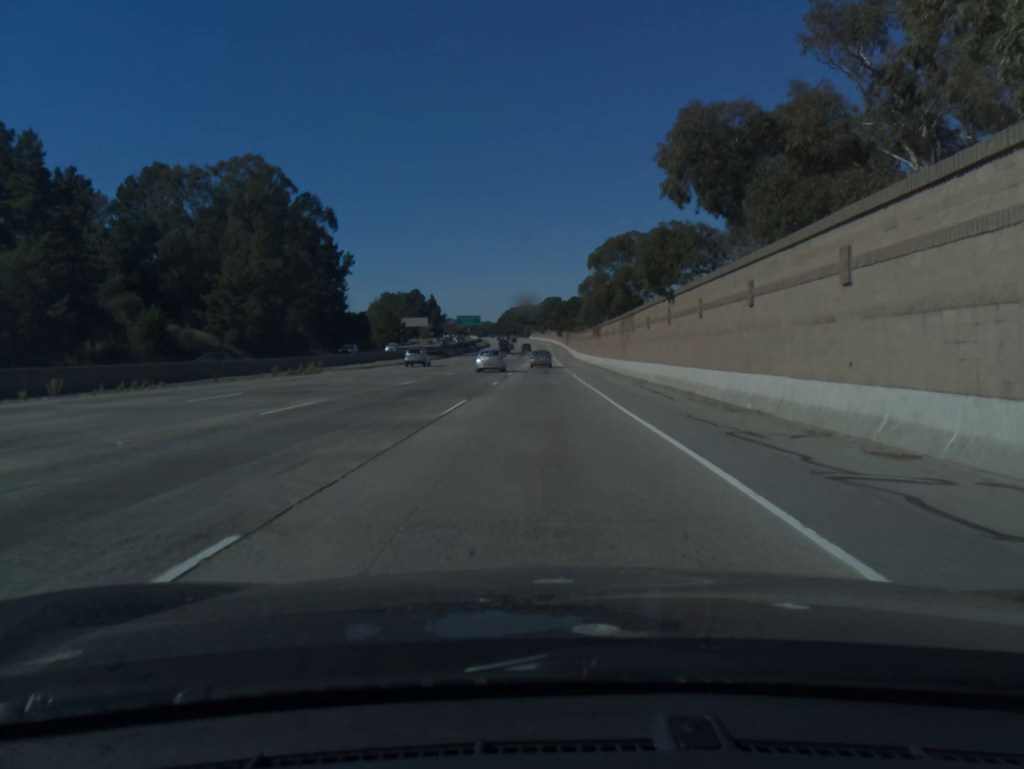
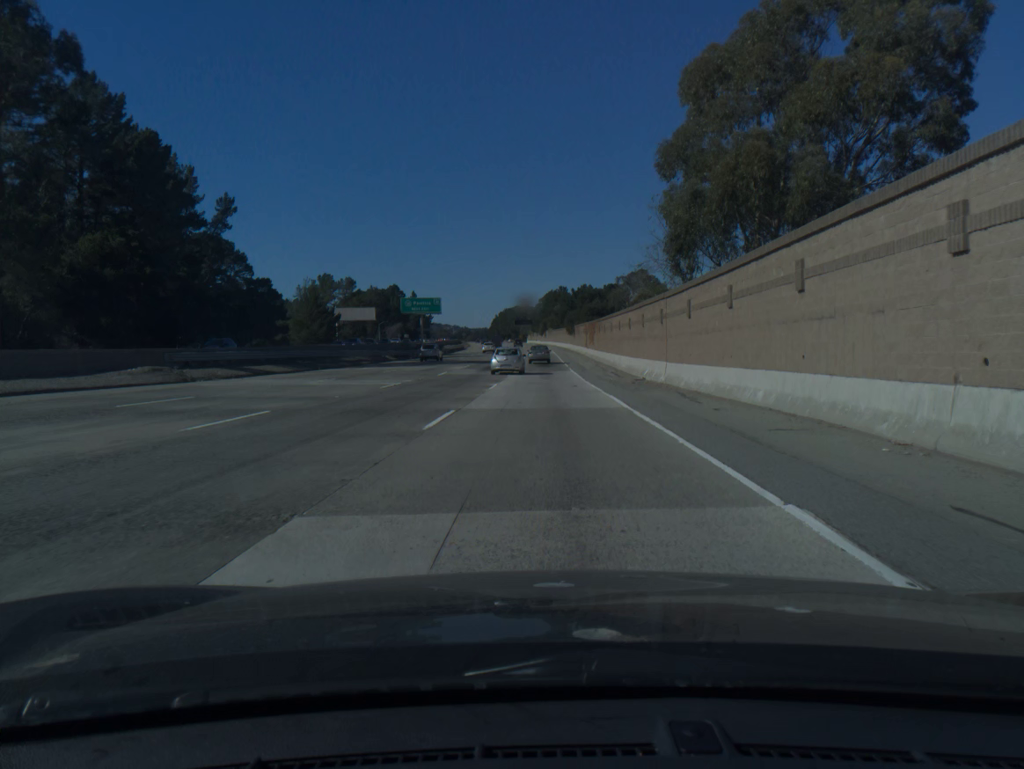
(0.0, +76.2) m; 0°
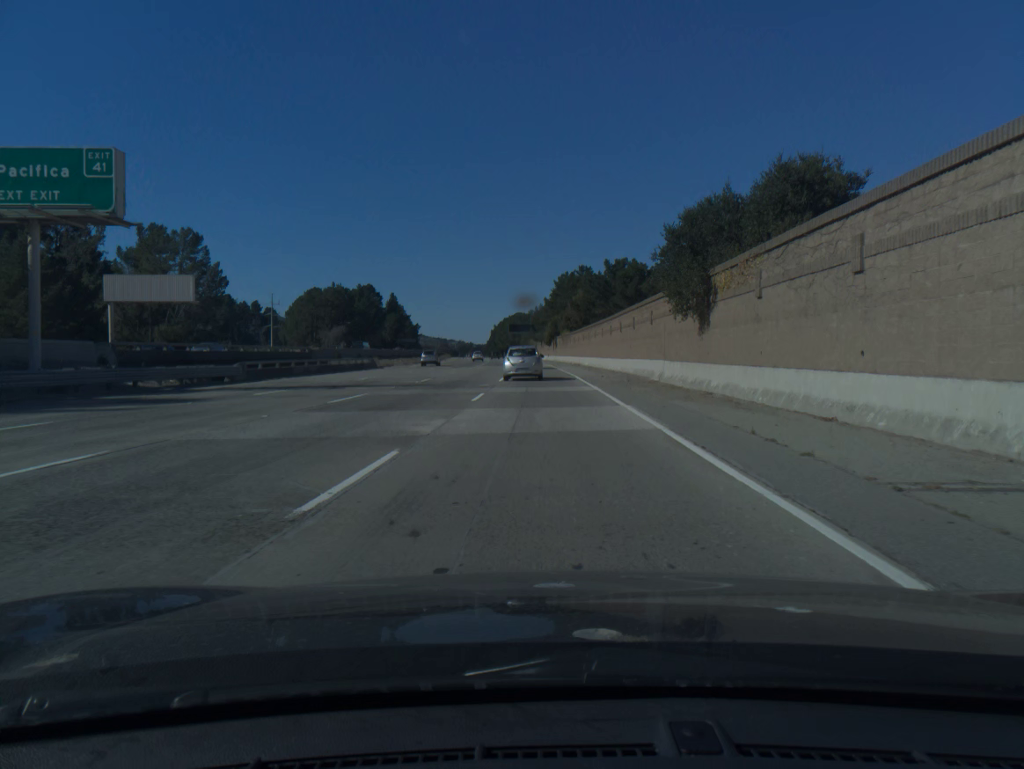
(-0.1, +94.1) m; -1°
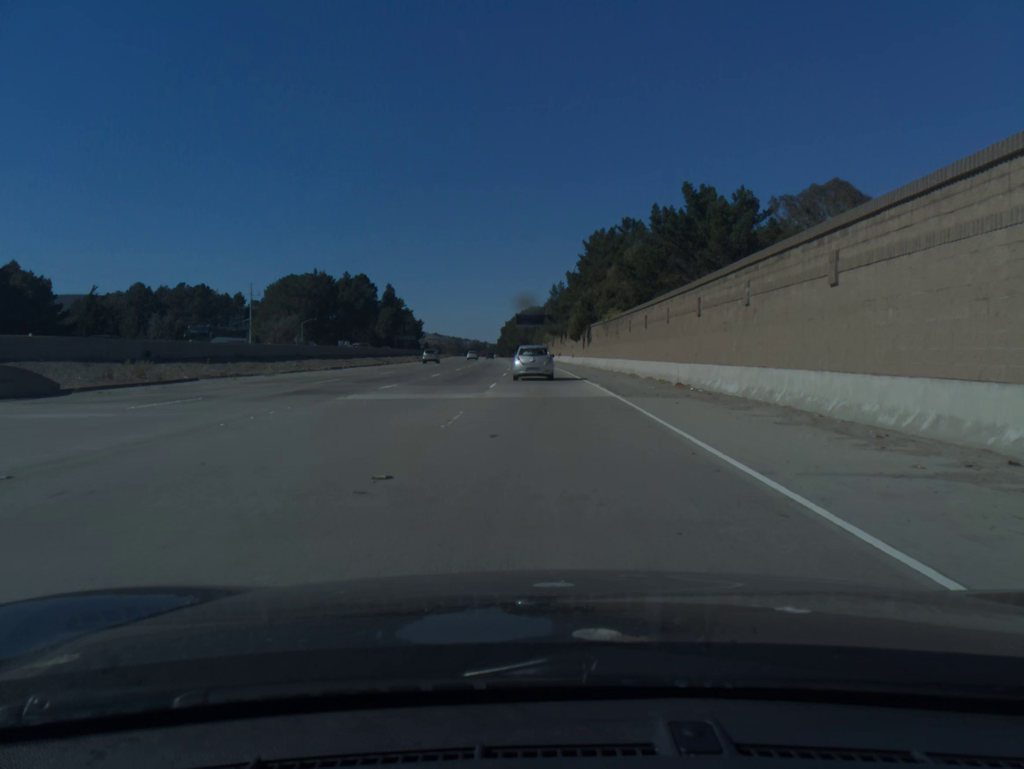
(-0.4, +53.0) m; -1°
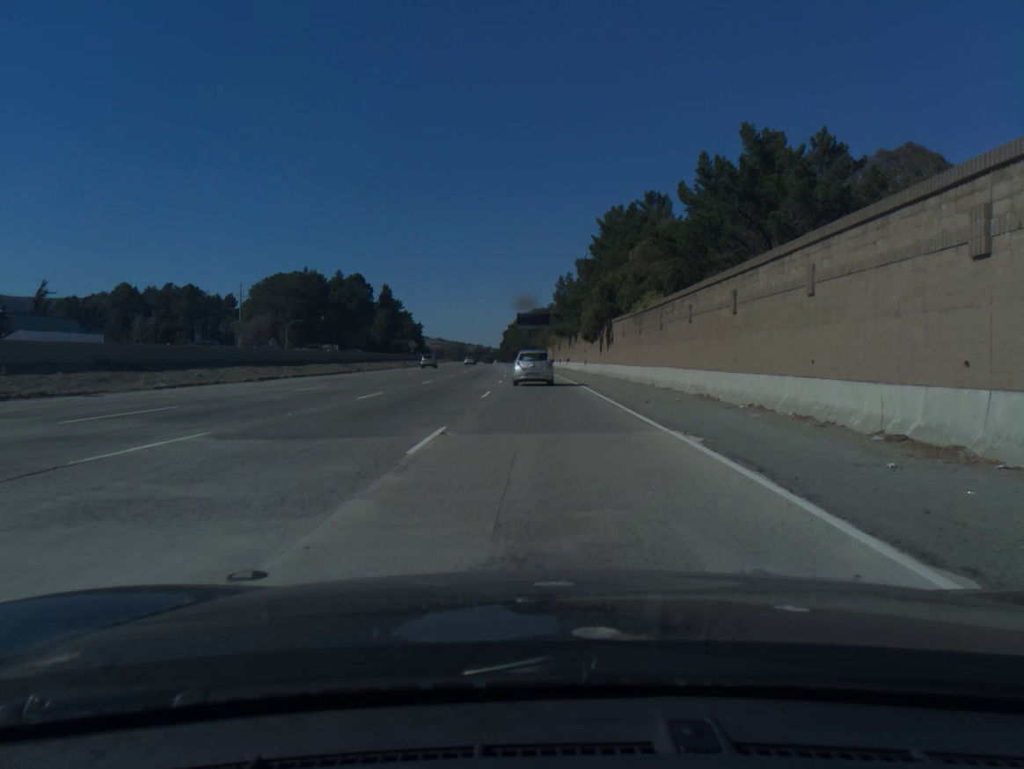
(-0.1, +17.2) m; 0°
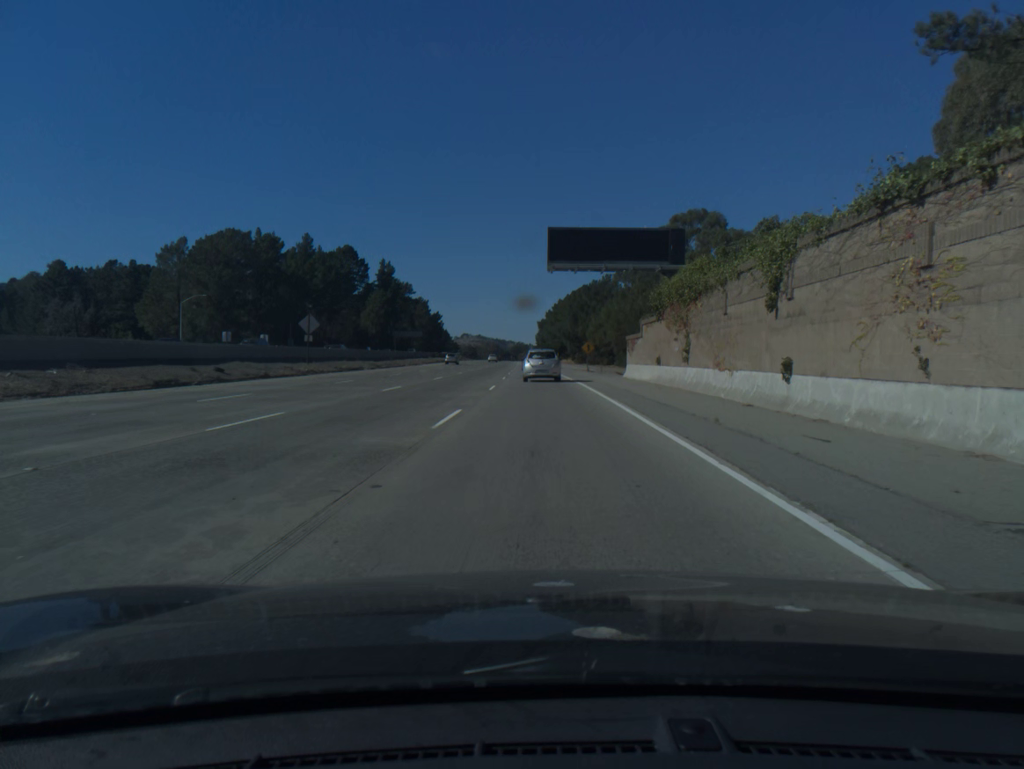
(-1.8, +83.6) m; -3°
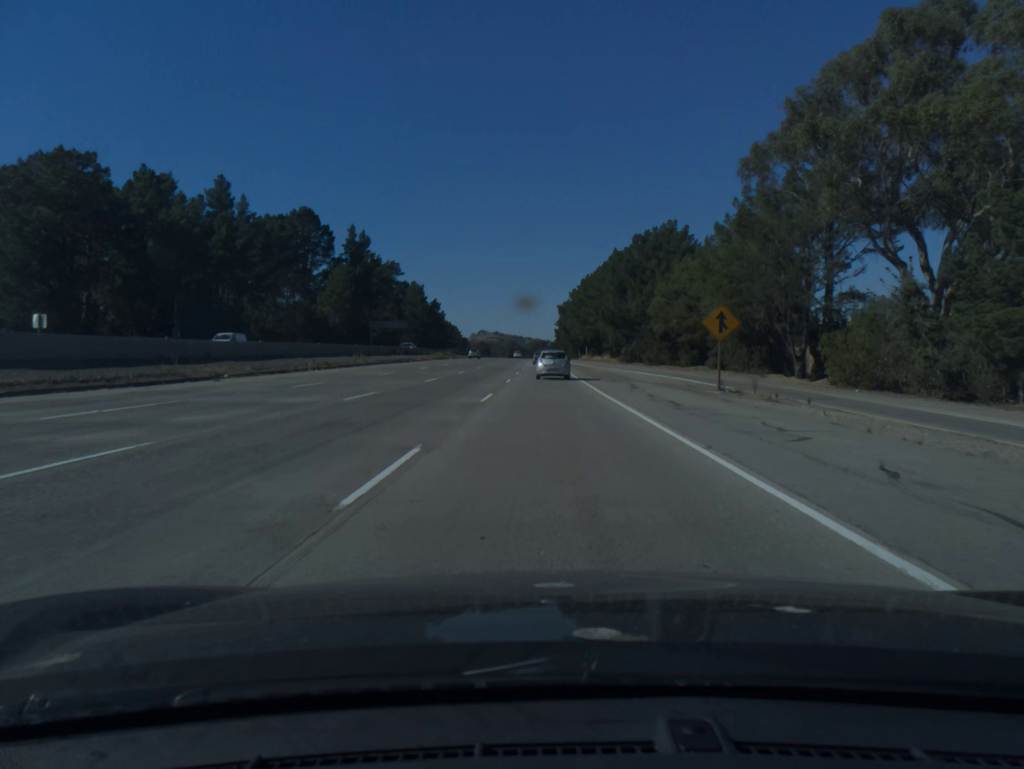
(-1.0, +65.4) m; -1°
